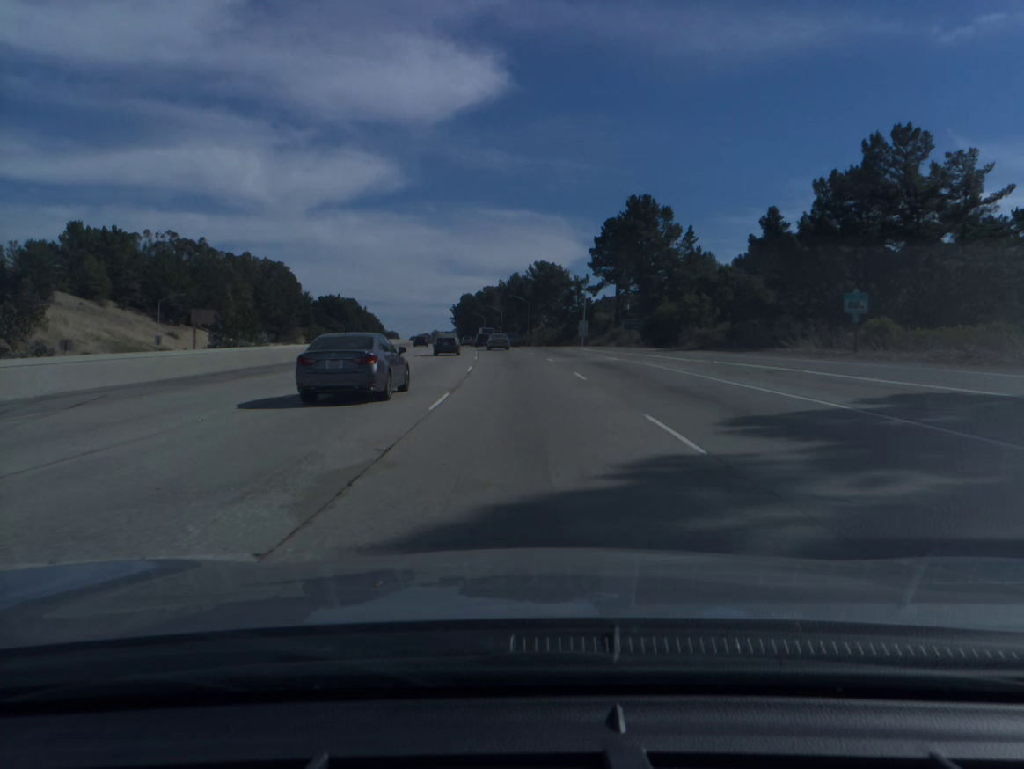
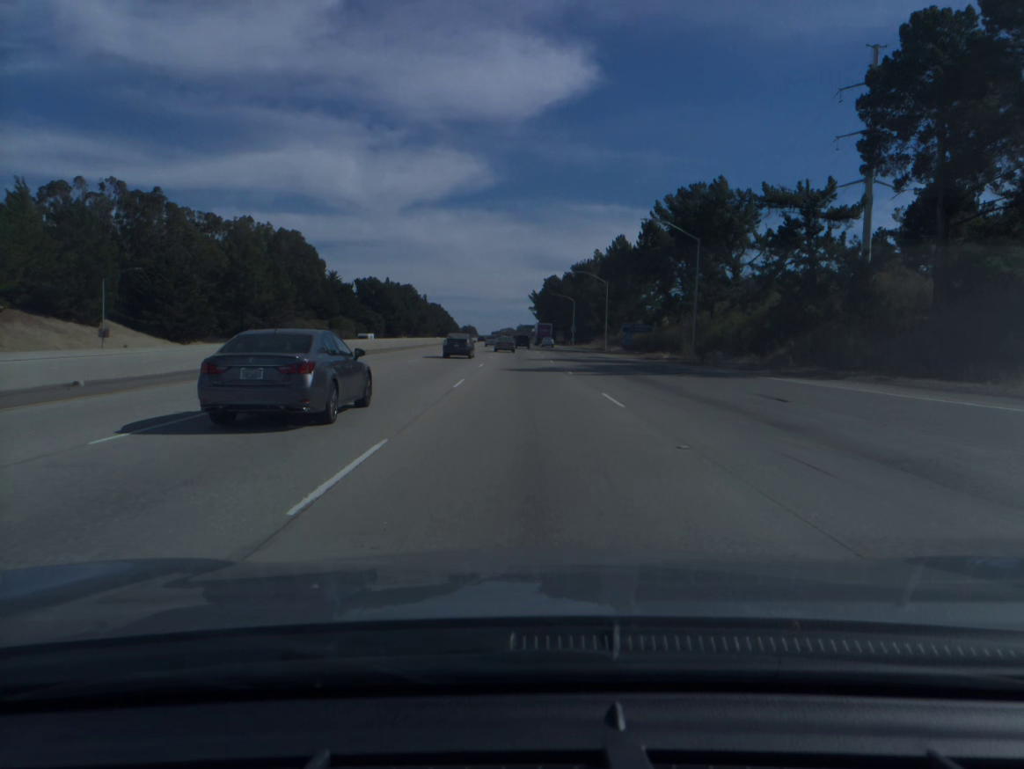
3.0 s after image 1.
(-5.6, +96.2) m; -6°
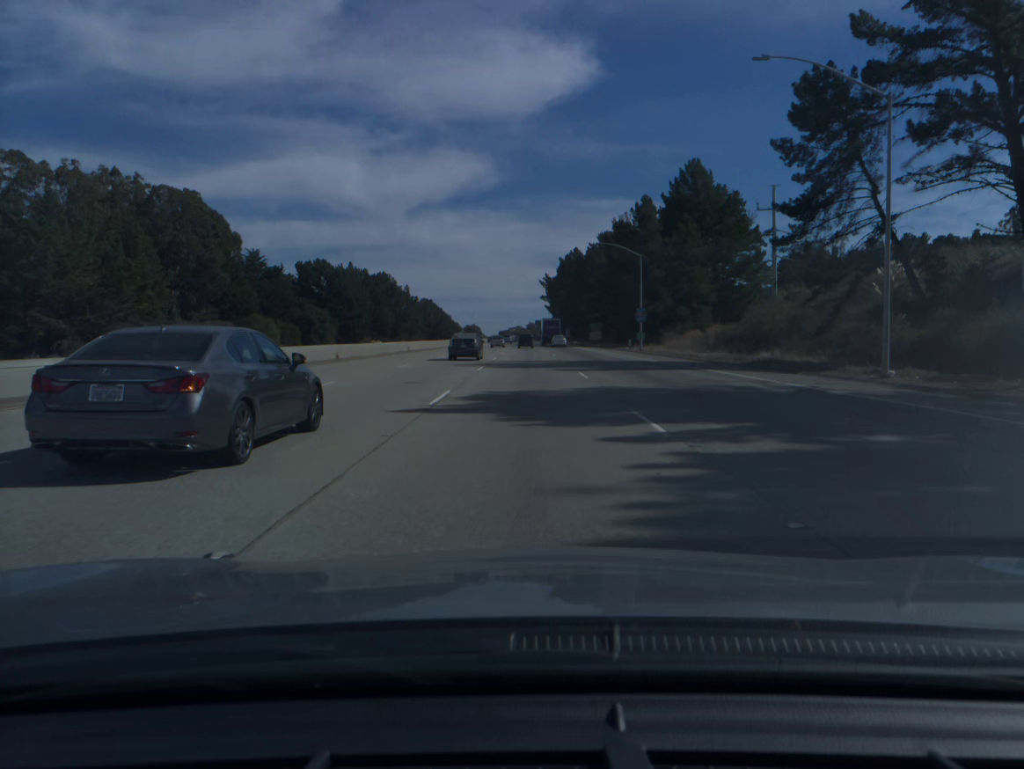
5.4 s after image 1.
(-1.0, +77.9) m; -1°
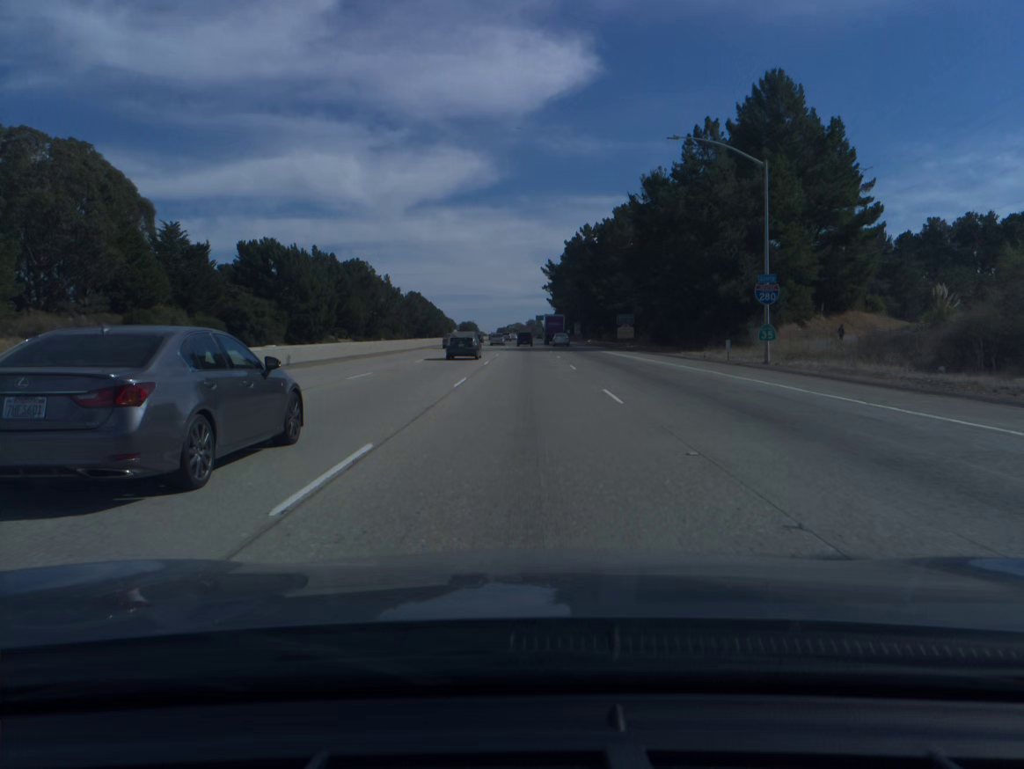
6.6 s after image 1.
(0.0, +38.8) m; 0°
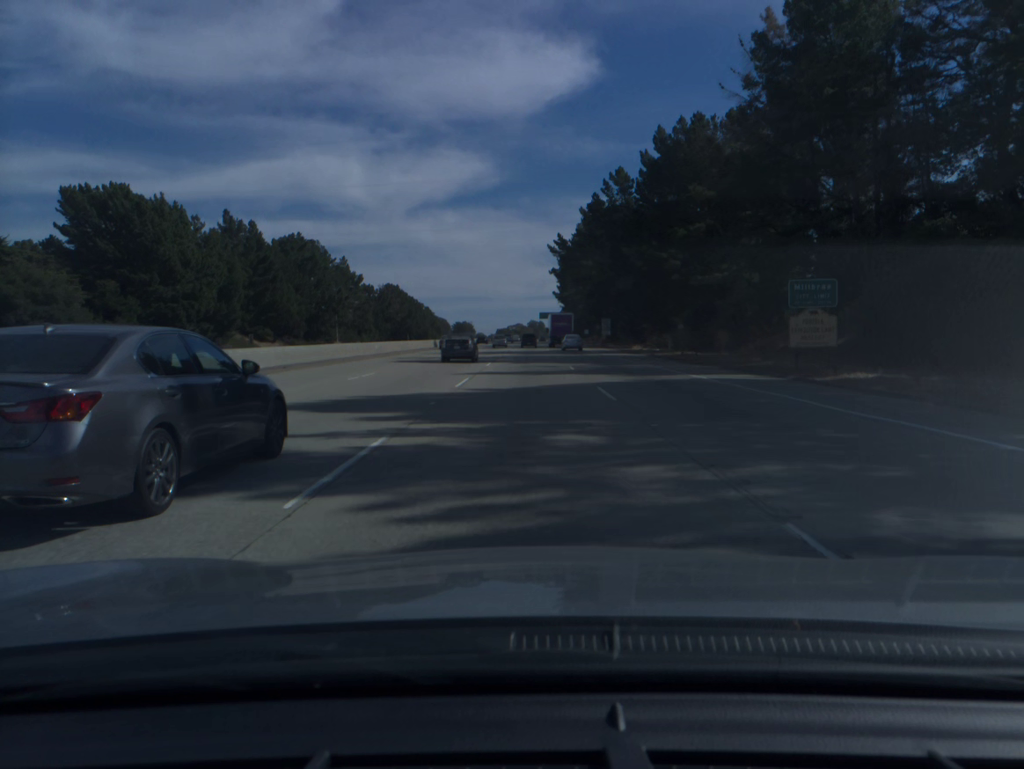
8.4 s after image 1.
(0.0, +57.9) m; 0°
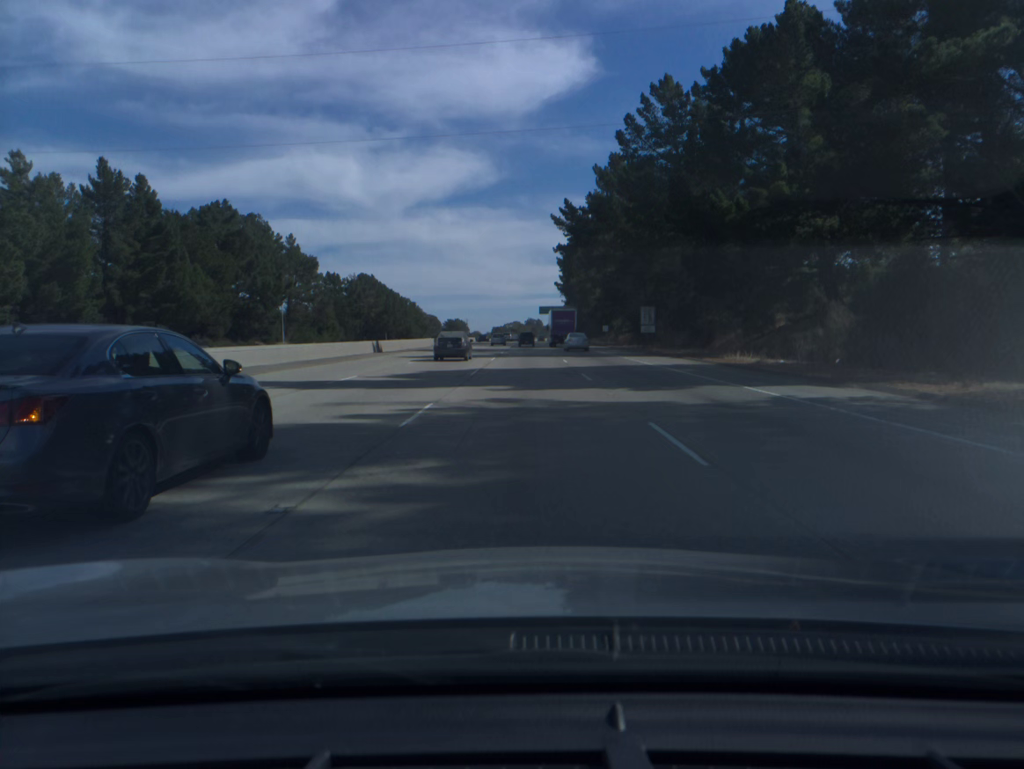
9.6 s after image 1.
(0.0, +38.5) m; 0°
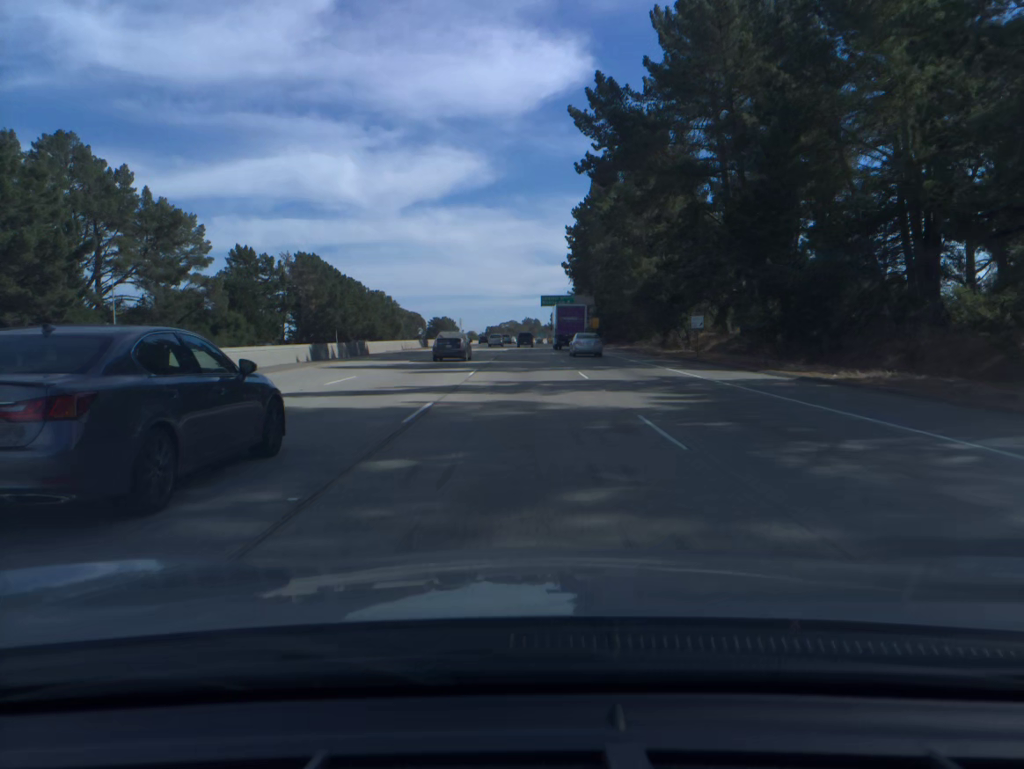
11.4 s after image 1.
(+0.1, +57.8) m; 0°
